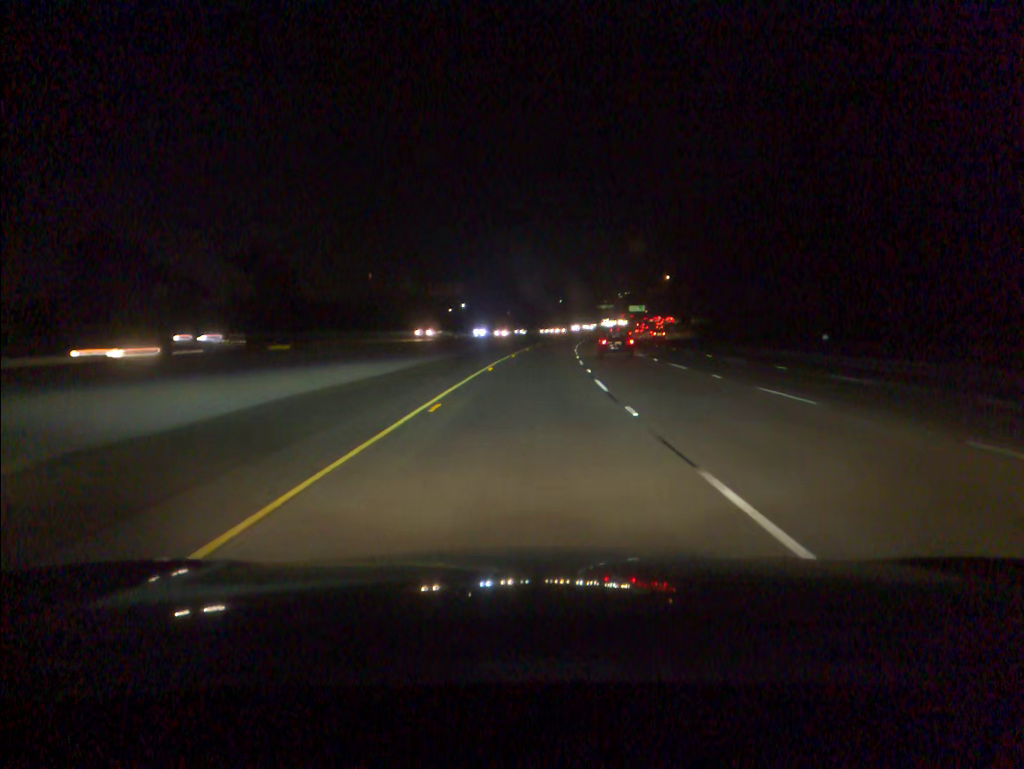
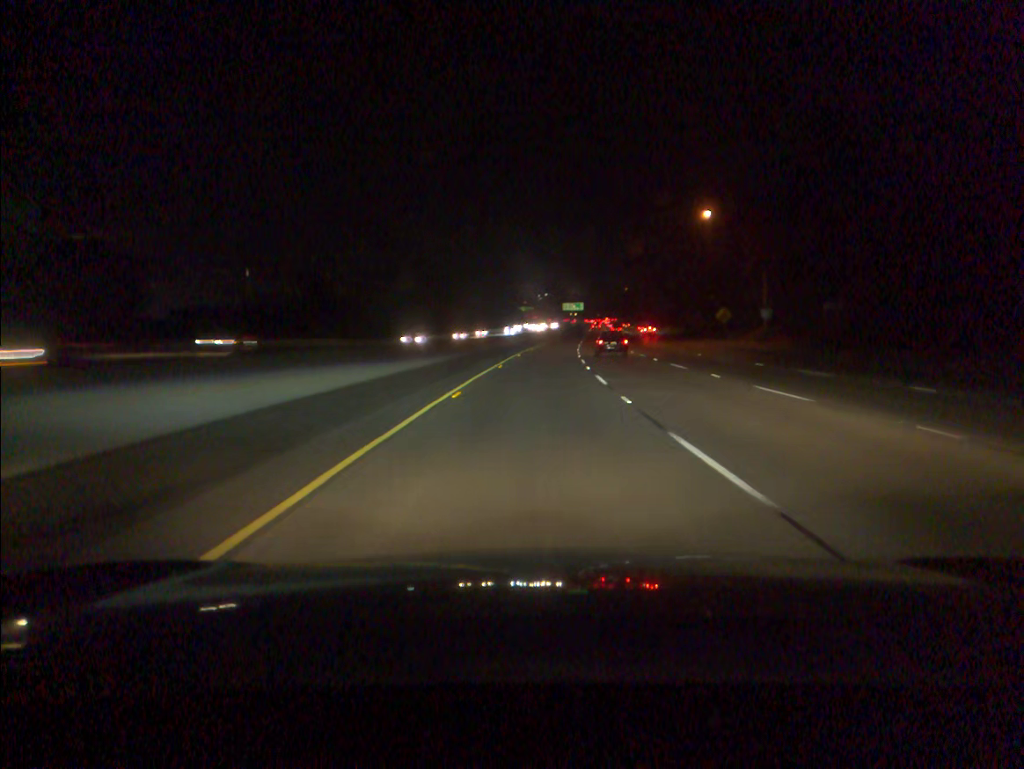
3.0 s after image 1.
(+5.3, +98.9) m; +6°
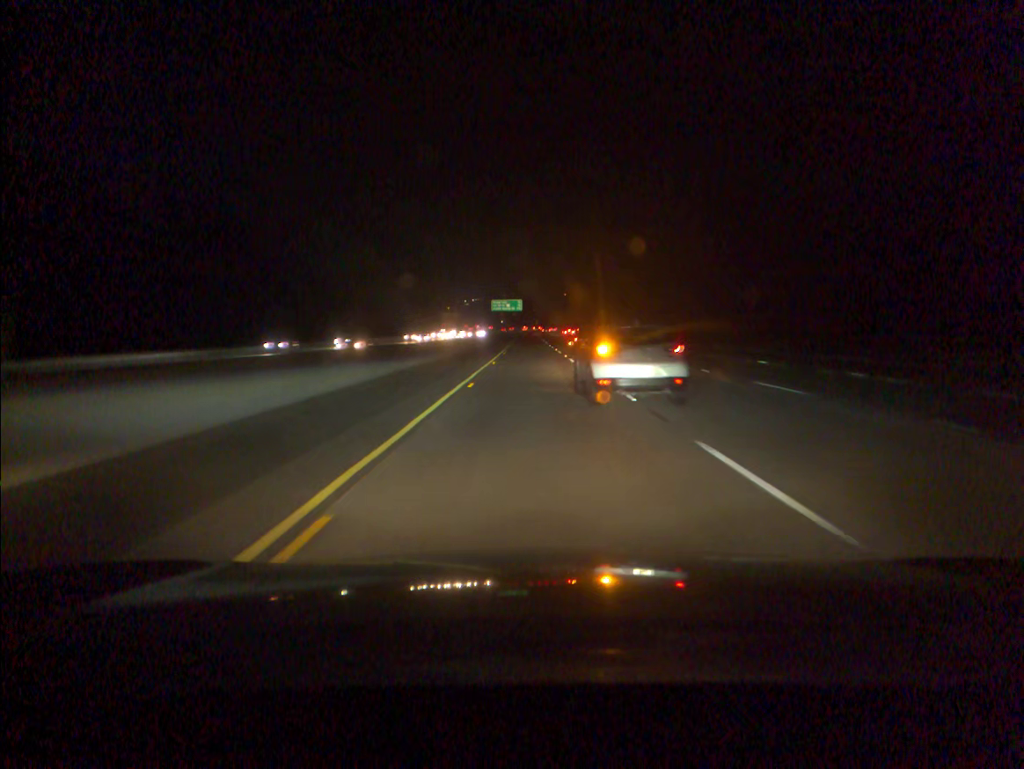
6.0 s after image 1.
(+5.1, +99.3) m; +5°
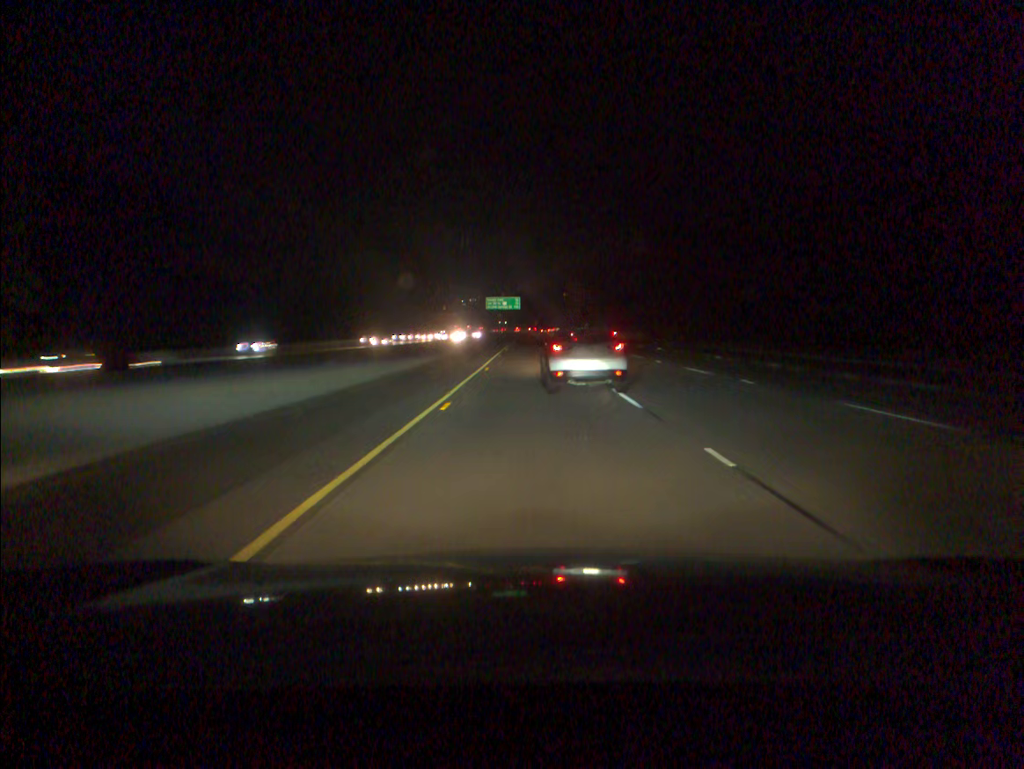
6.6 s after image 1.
(0.0, +19.9) m; 0°
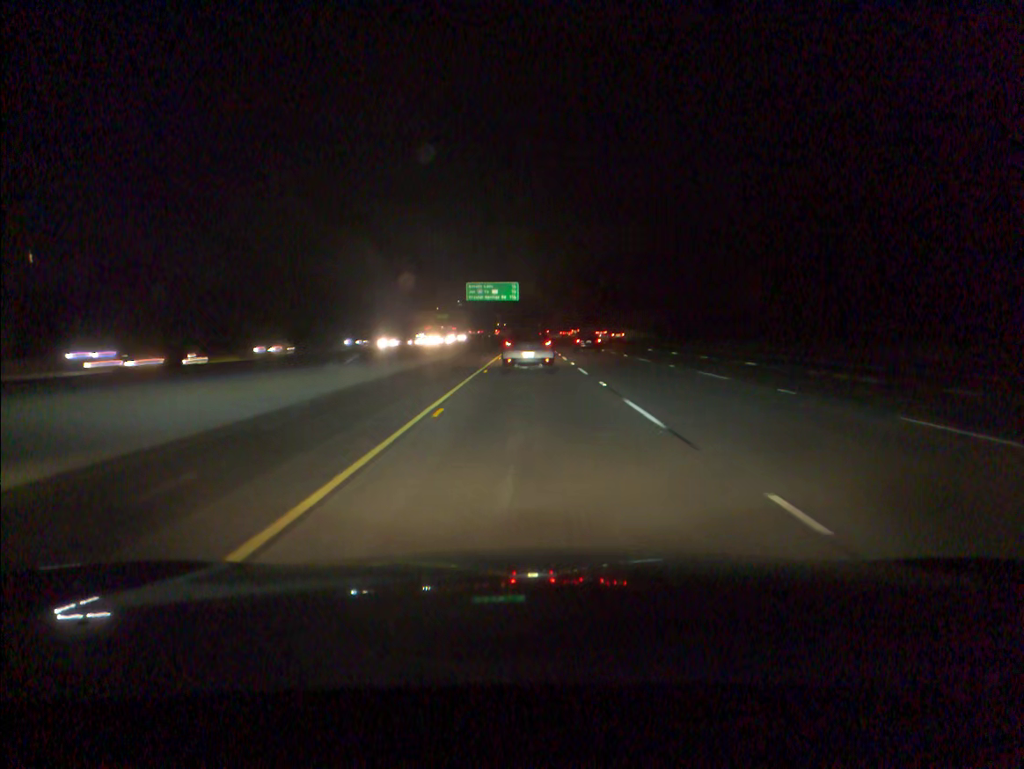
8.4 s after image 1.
(0.0, +59.6) m; 0°
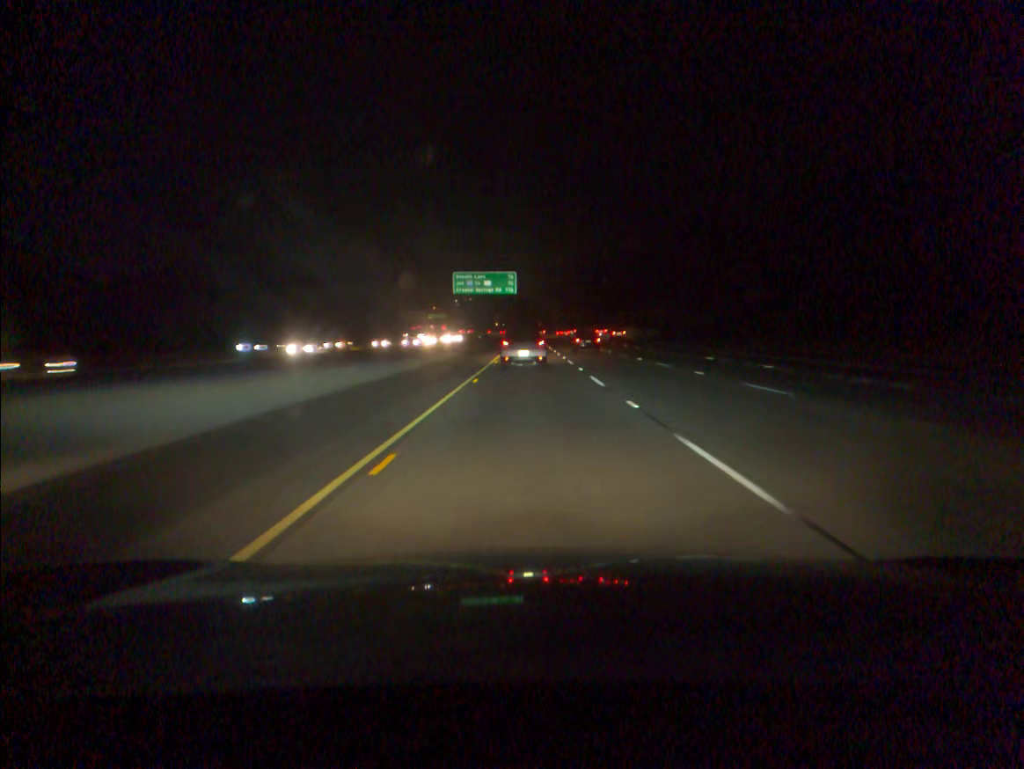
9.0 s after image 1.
(0.0, +19.9) m; 0°
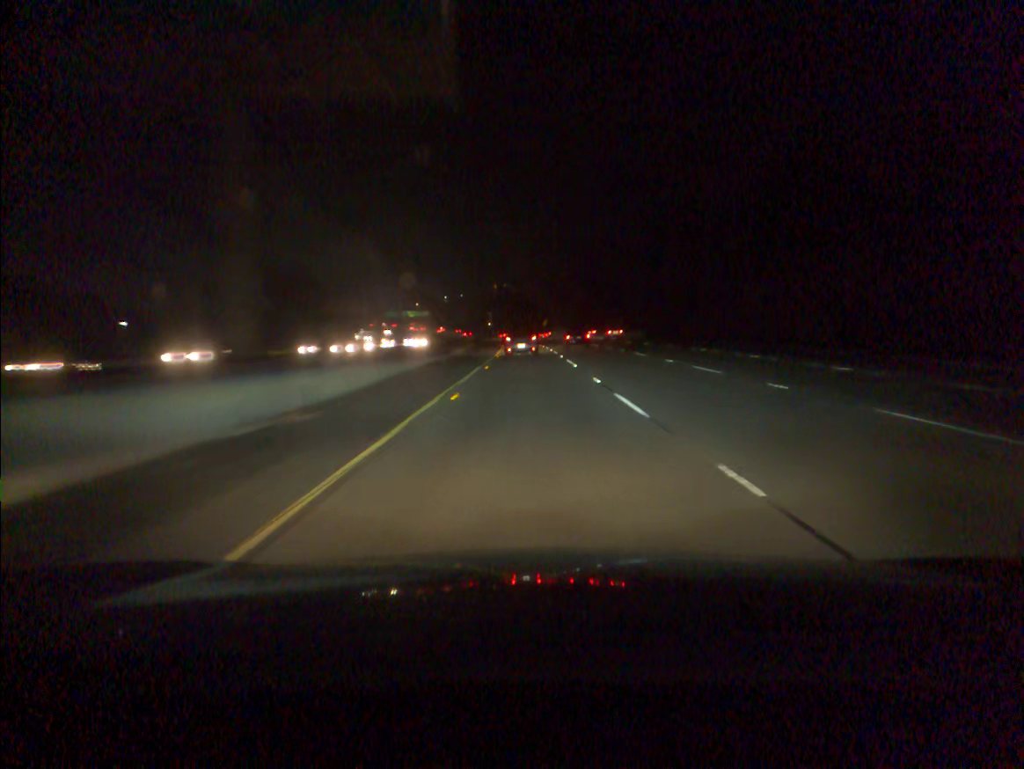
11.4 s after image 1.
(+0.1, +79.4) m; 0°
